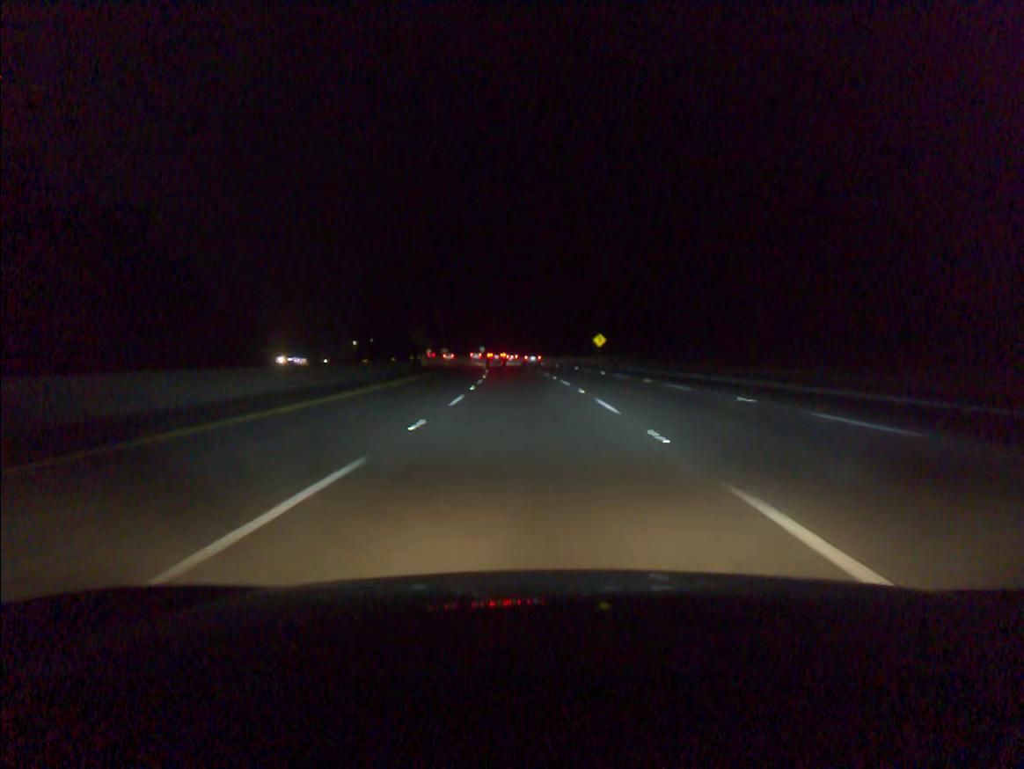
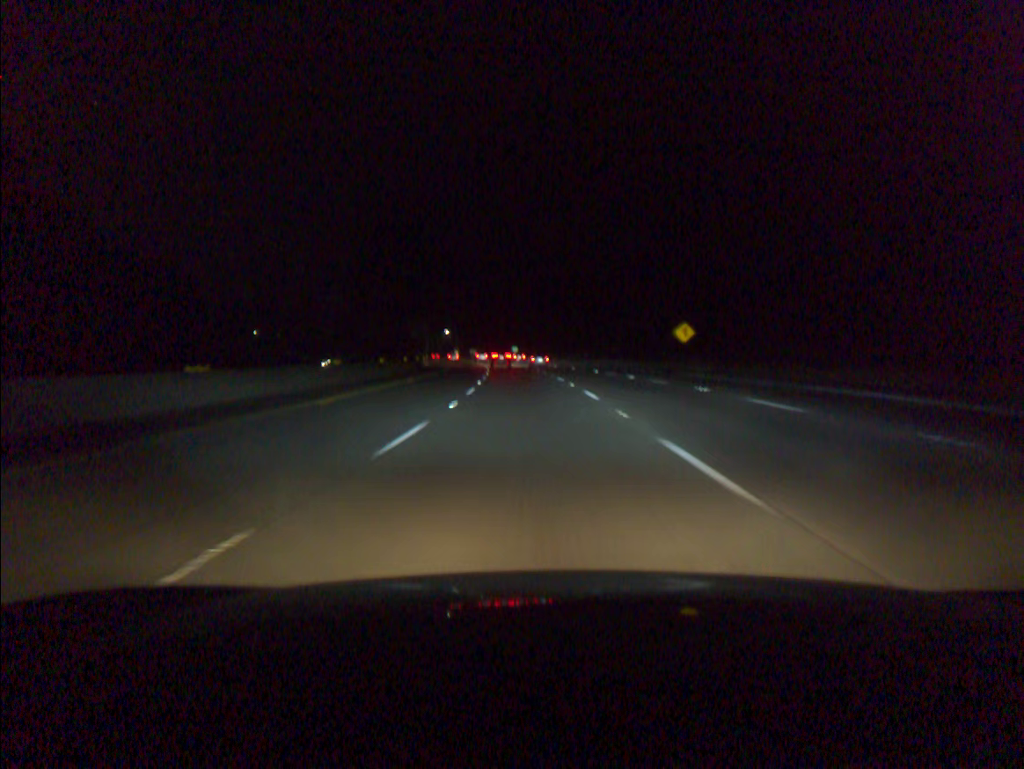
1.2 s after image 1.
(-0.9, +38.7) m; -3°
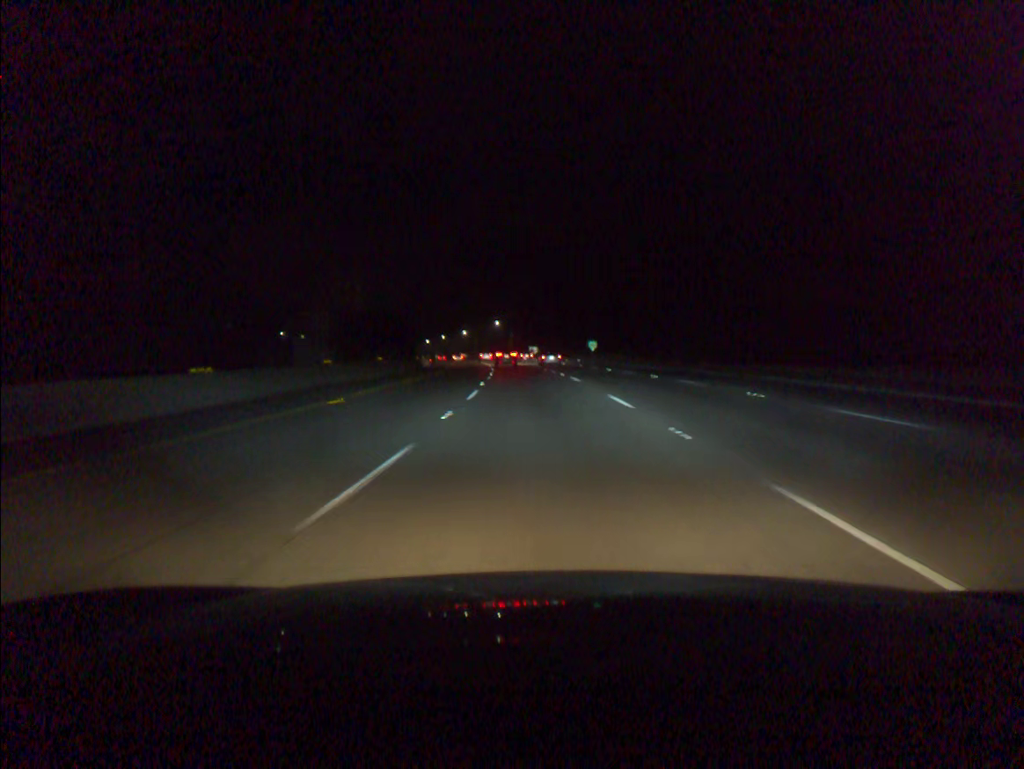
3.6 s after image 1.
(-3.7, +76.7) m; -5°
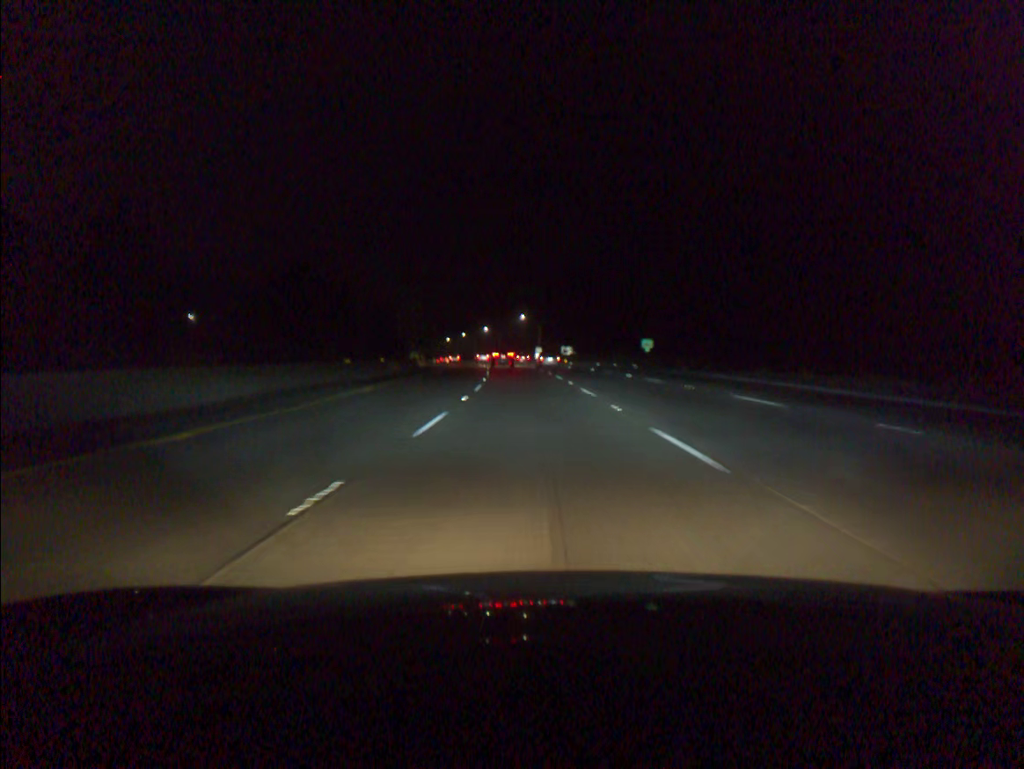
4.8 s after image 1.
(-0.7, +37.5) m; -2°
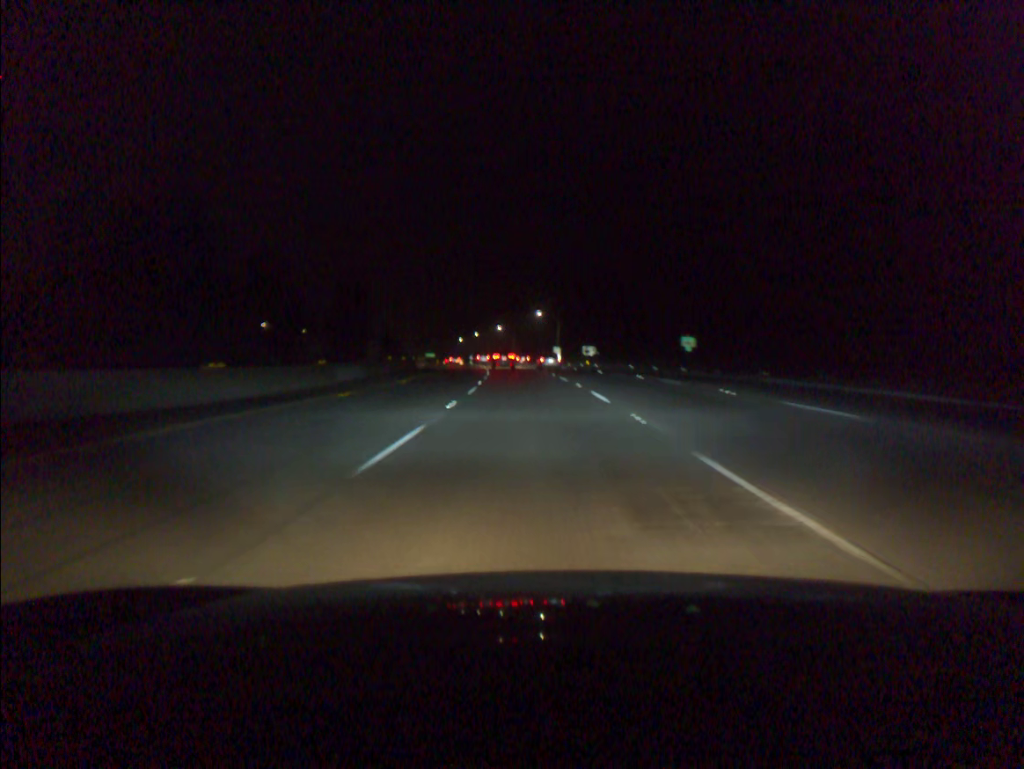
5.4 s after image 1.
(-0.2, +18.5) m; -1°
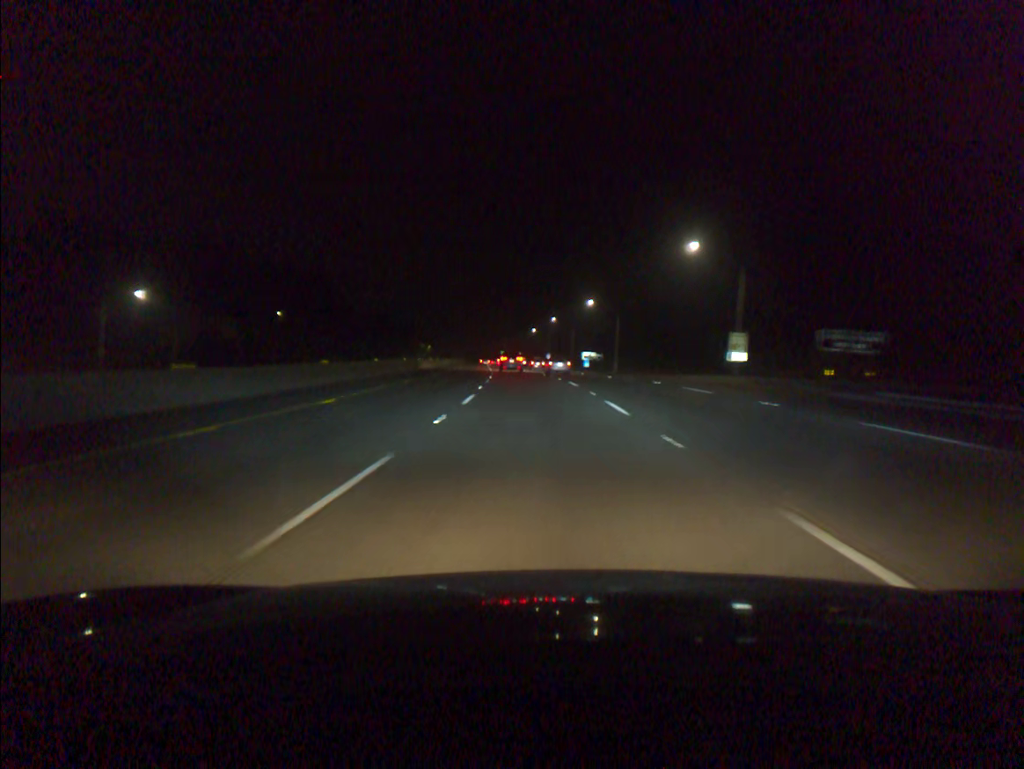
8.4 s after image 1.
(-5.1, +90.4) m; -6°
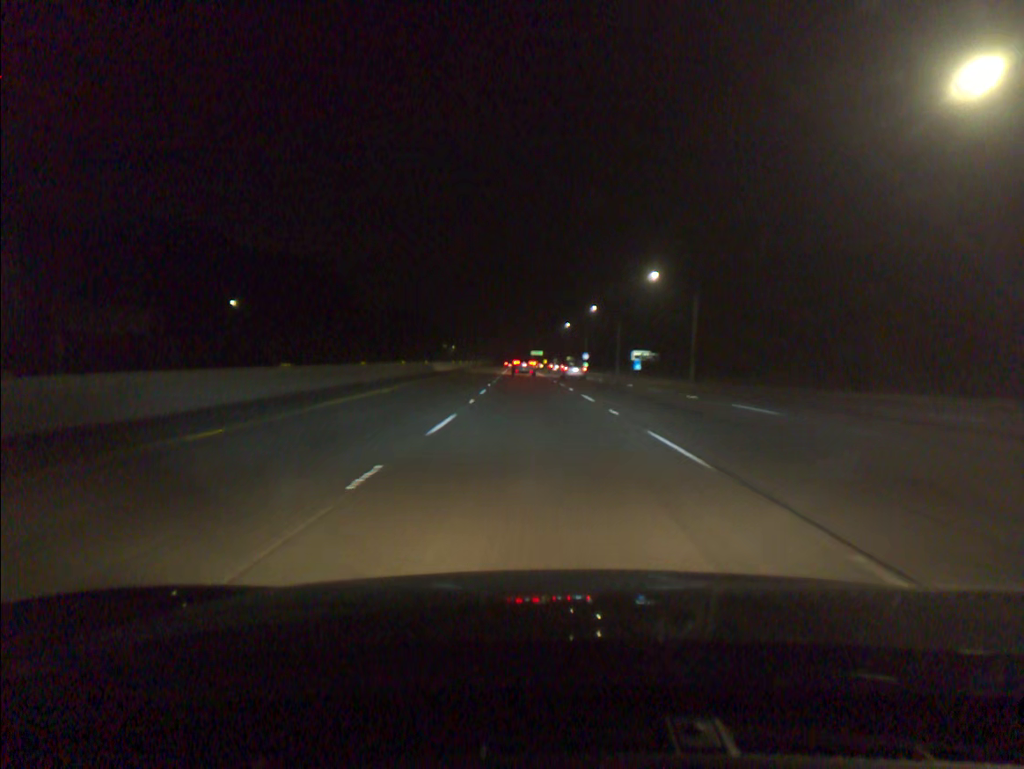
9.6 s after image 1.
(-0.7, +36.0) m; -2°
